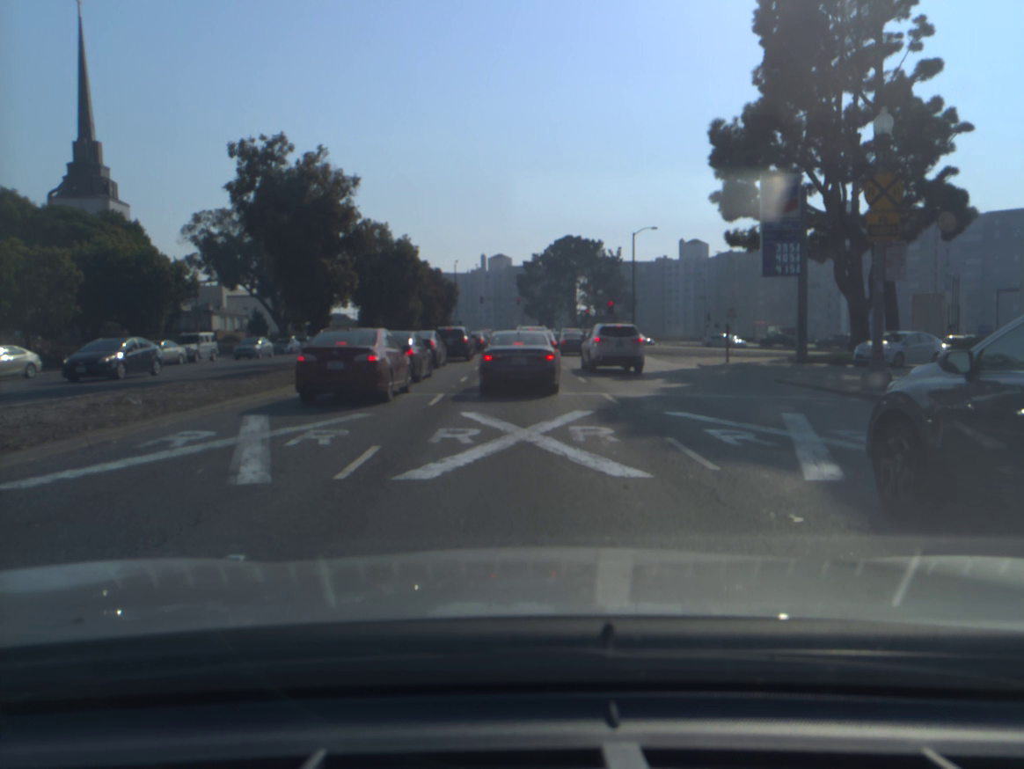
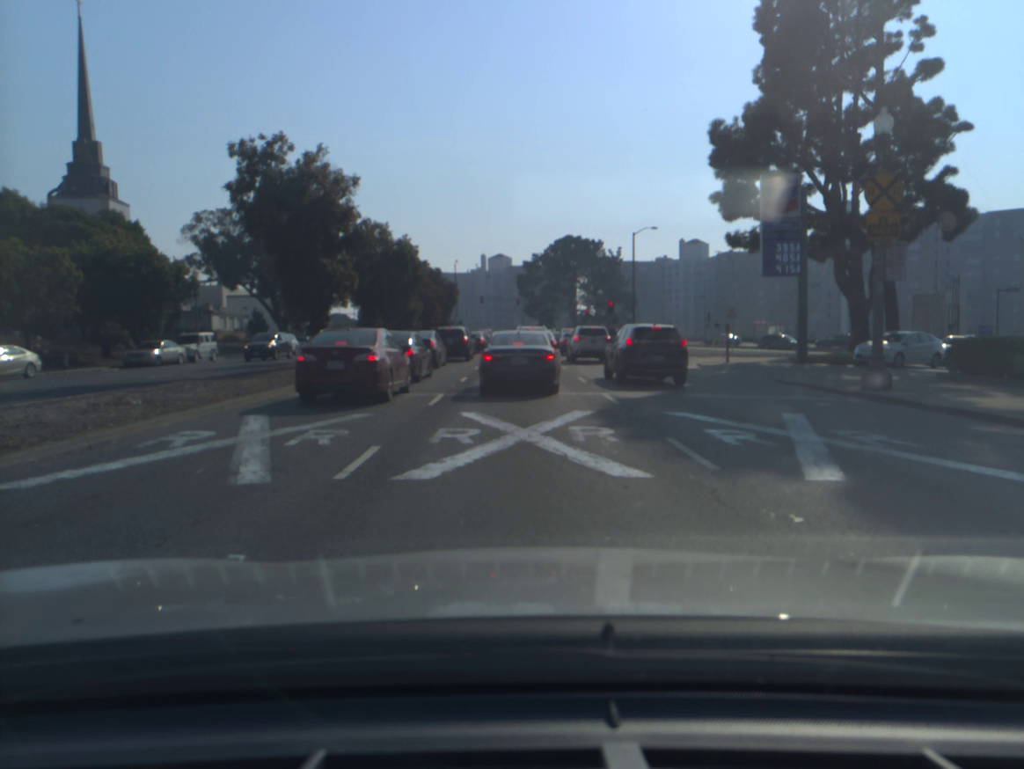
(0.0, 0.0) m; 0°
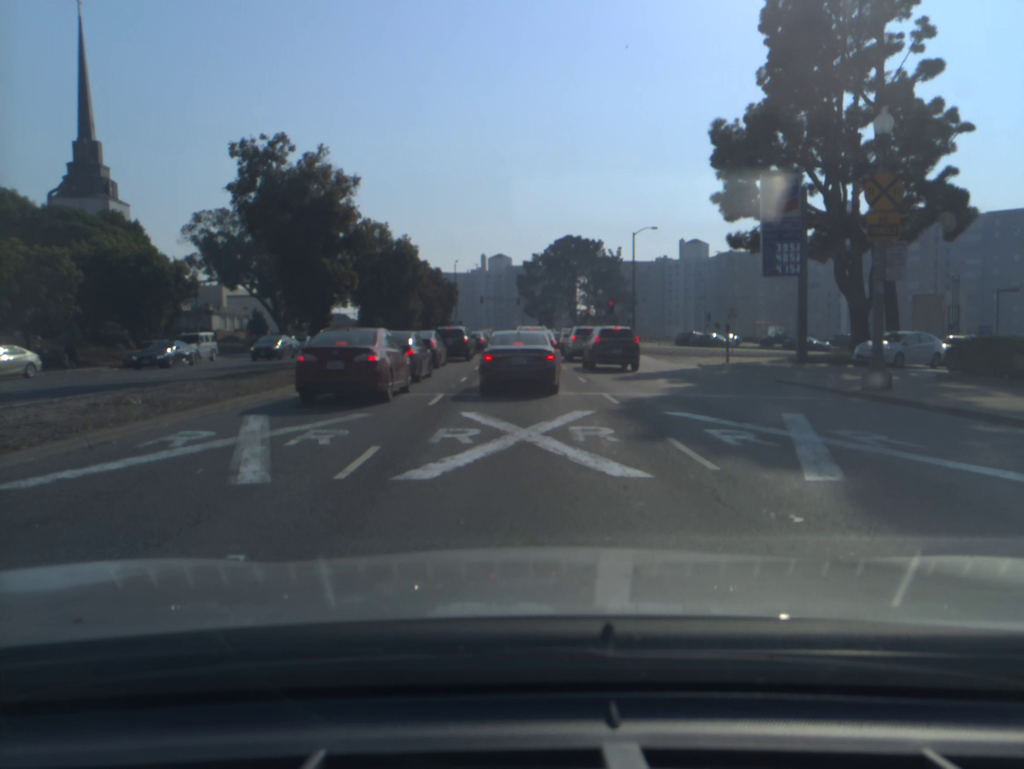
(0.0, 0.0) m; 0°
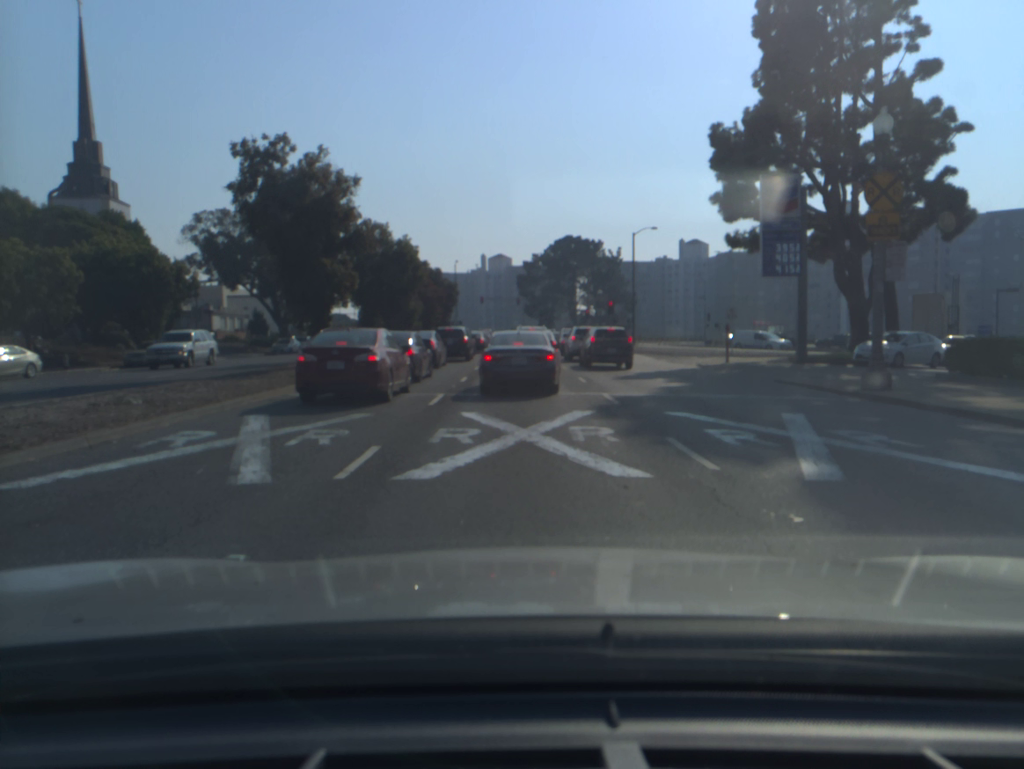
(0.0, 0.0) m; 0°
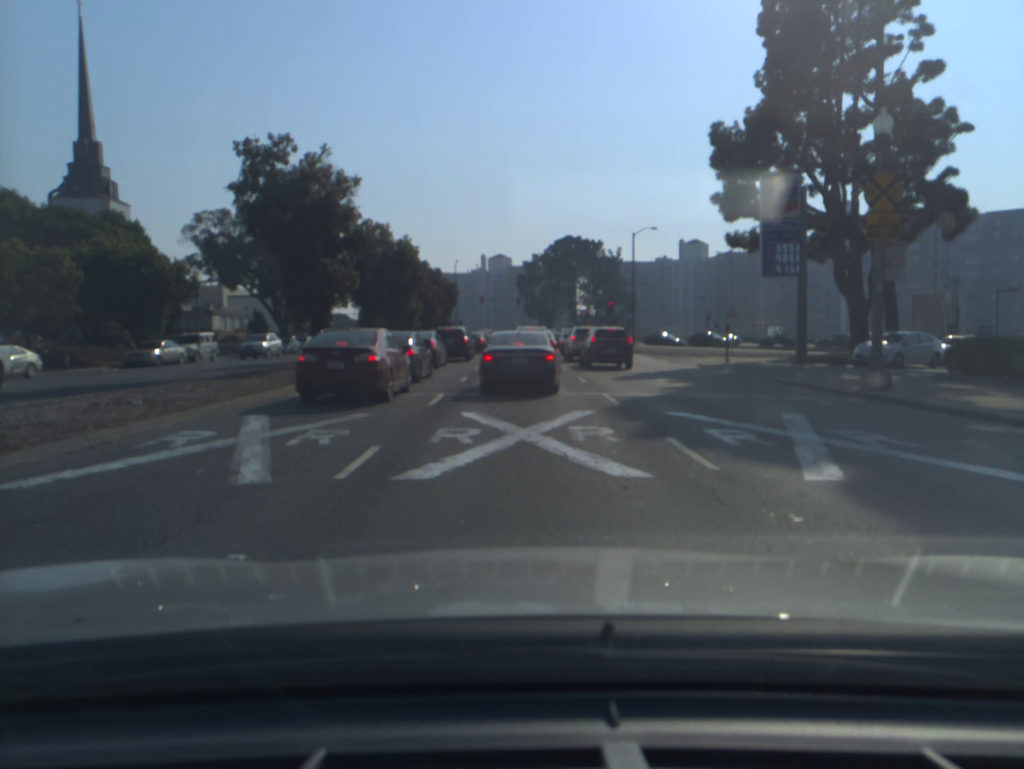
(0.0, 0.0) m; 0°
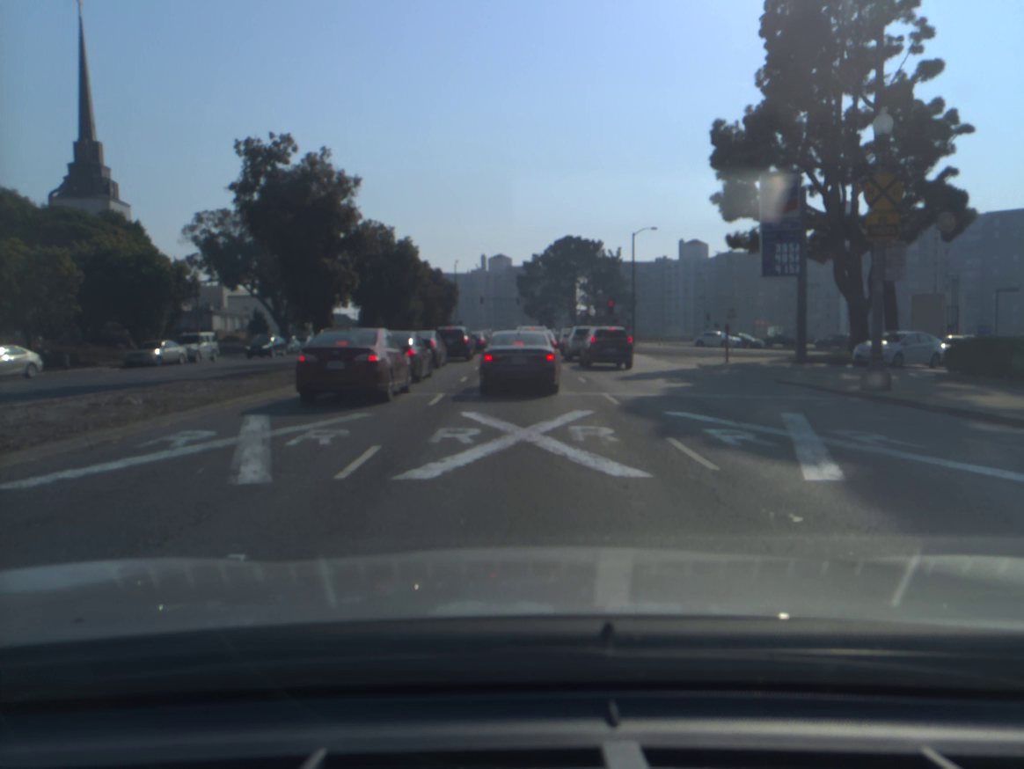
(0.0, 0.0) m; 0°
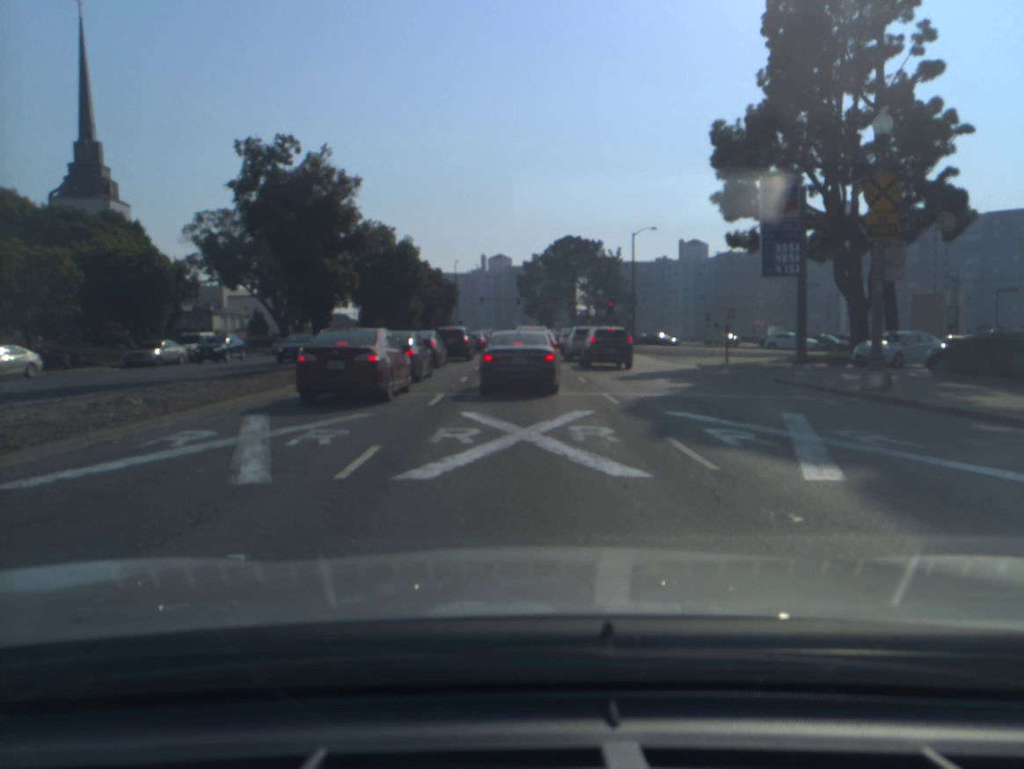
(0.0, 0.0) m; 0°
